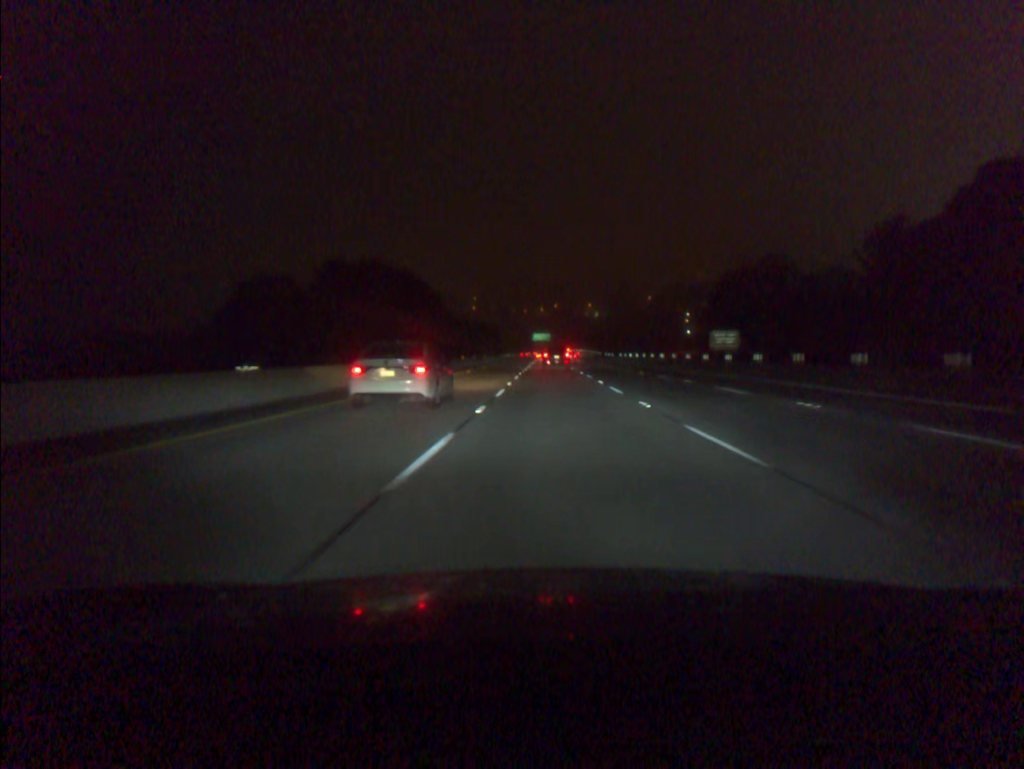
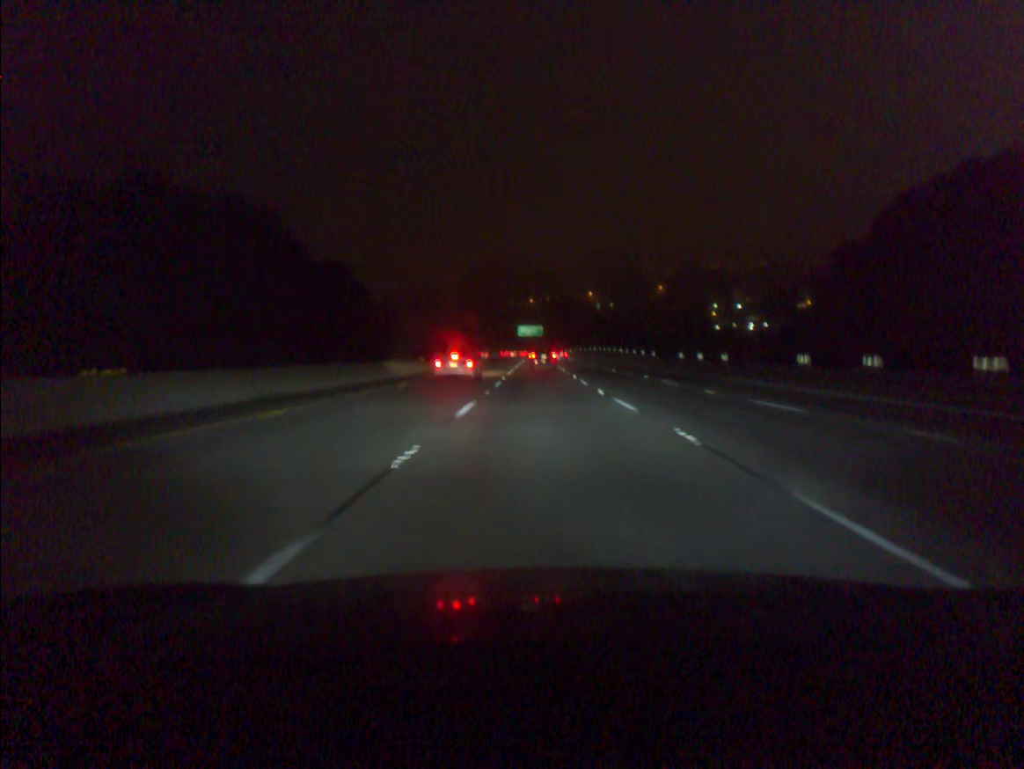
(+0.4, +94.1) m; +1°
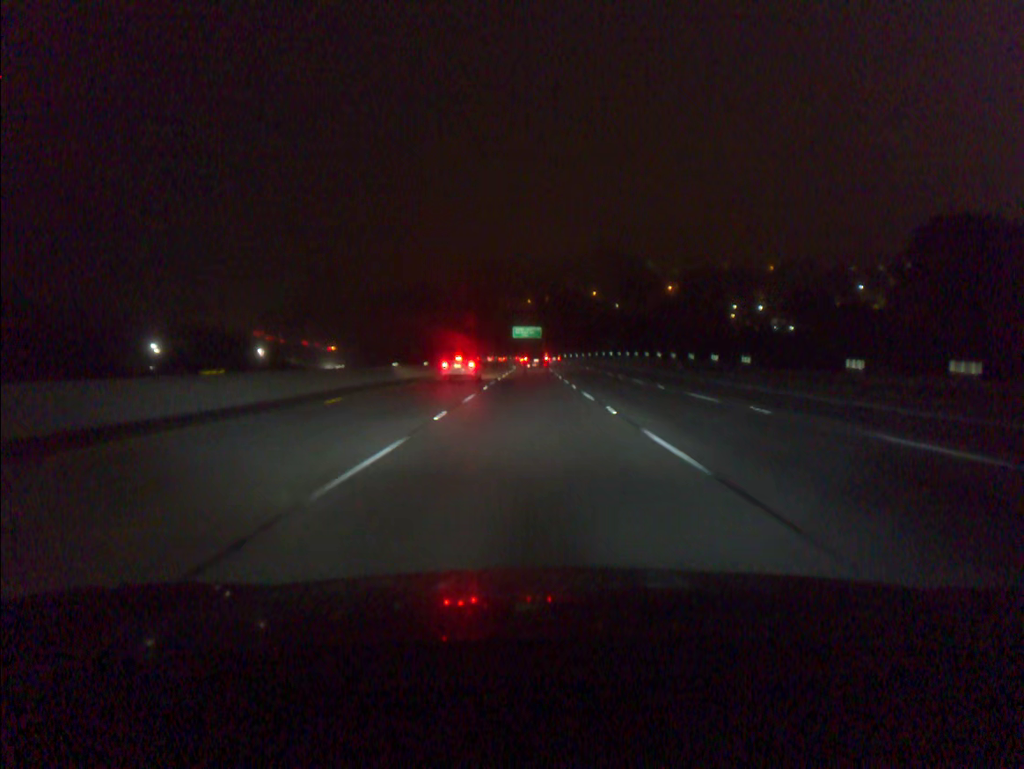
(+0.1, +37.7) m; 0°
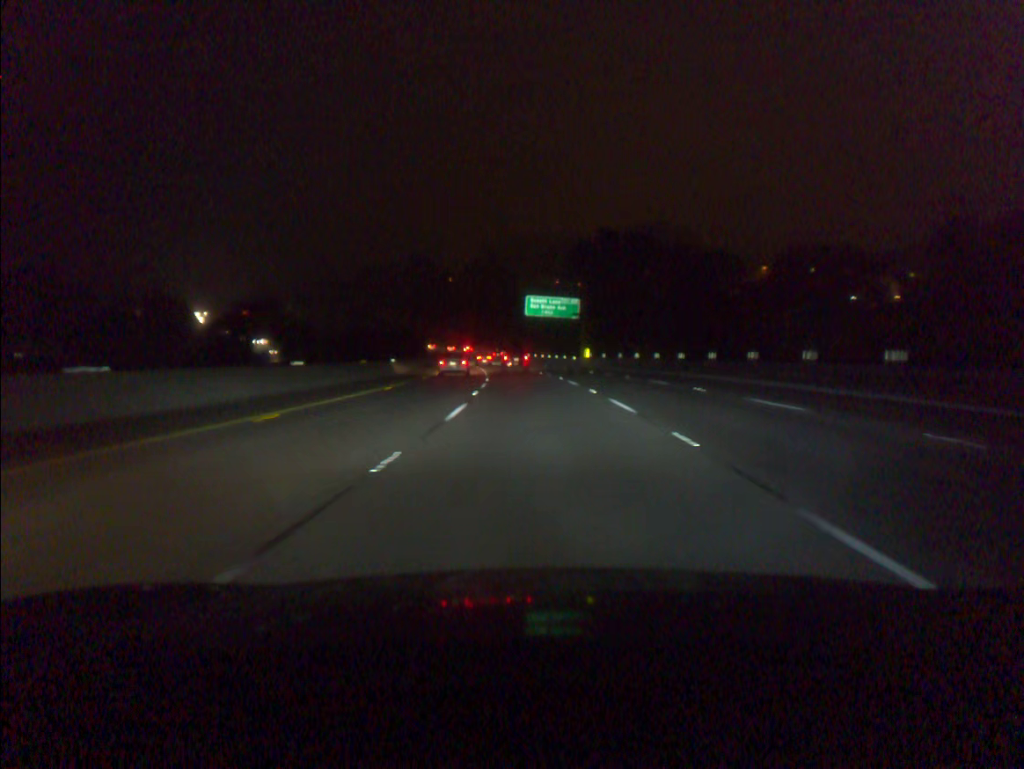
(-1.2, +94.3) m; -2°
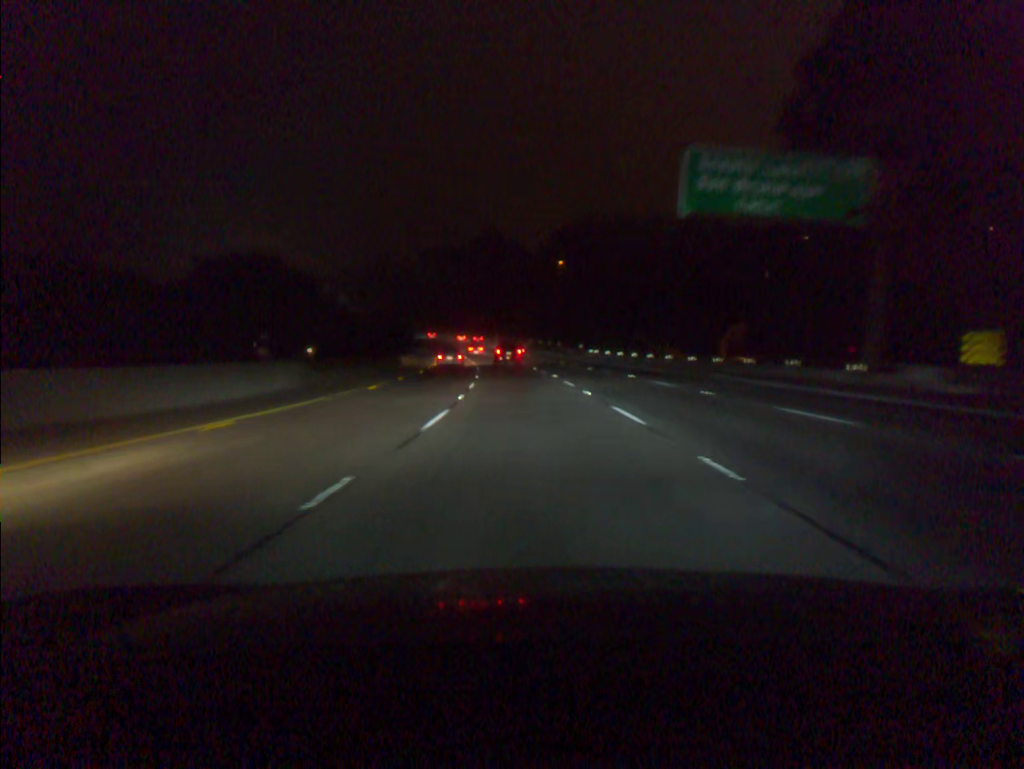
(-3.7, +75.1) m; -6°
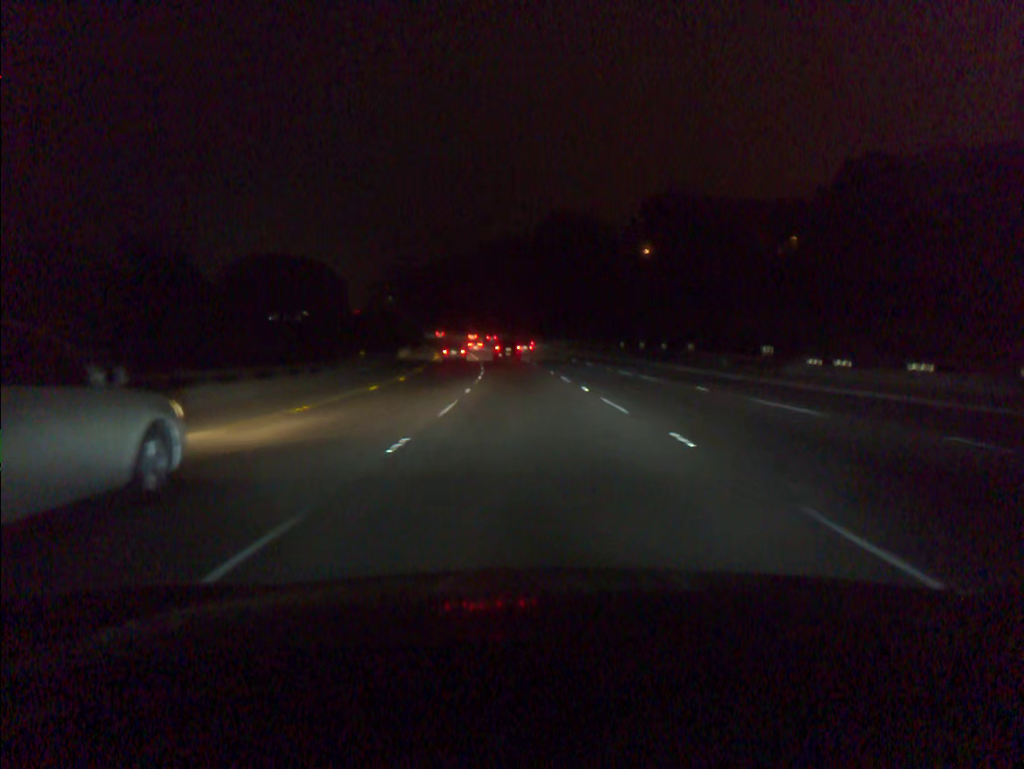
(-2.7, +55.9) m; -5°
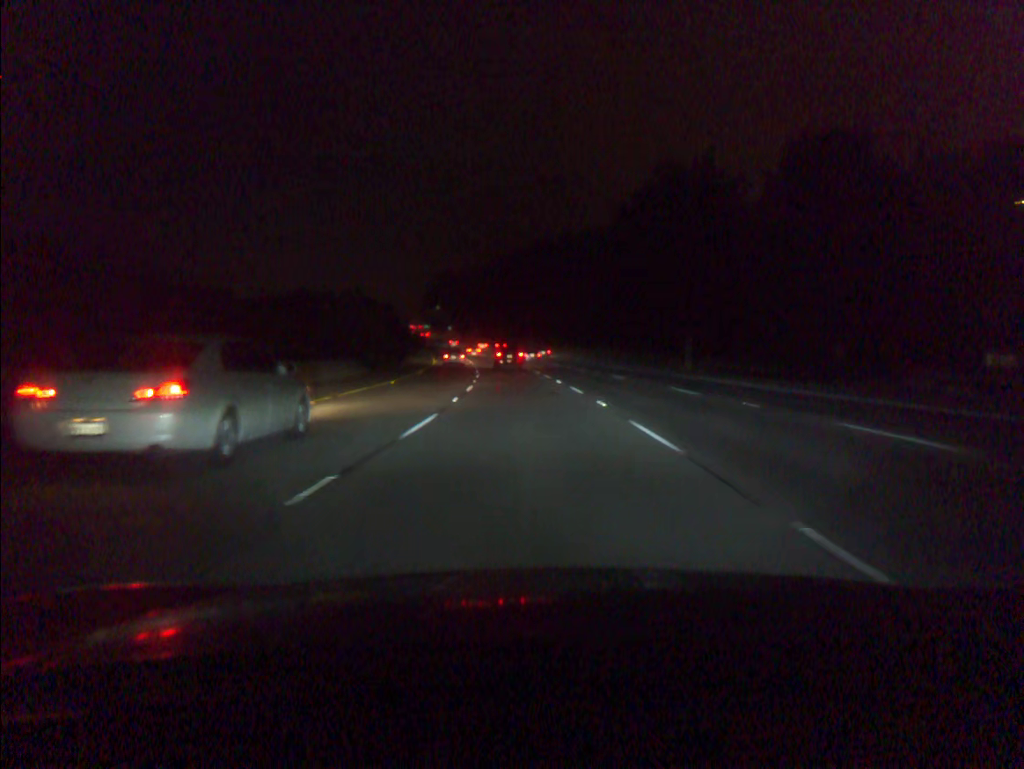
(-2.2, +55.4) m; -5°
